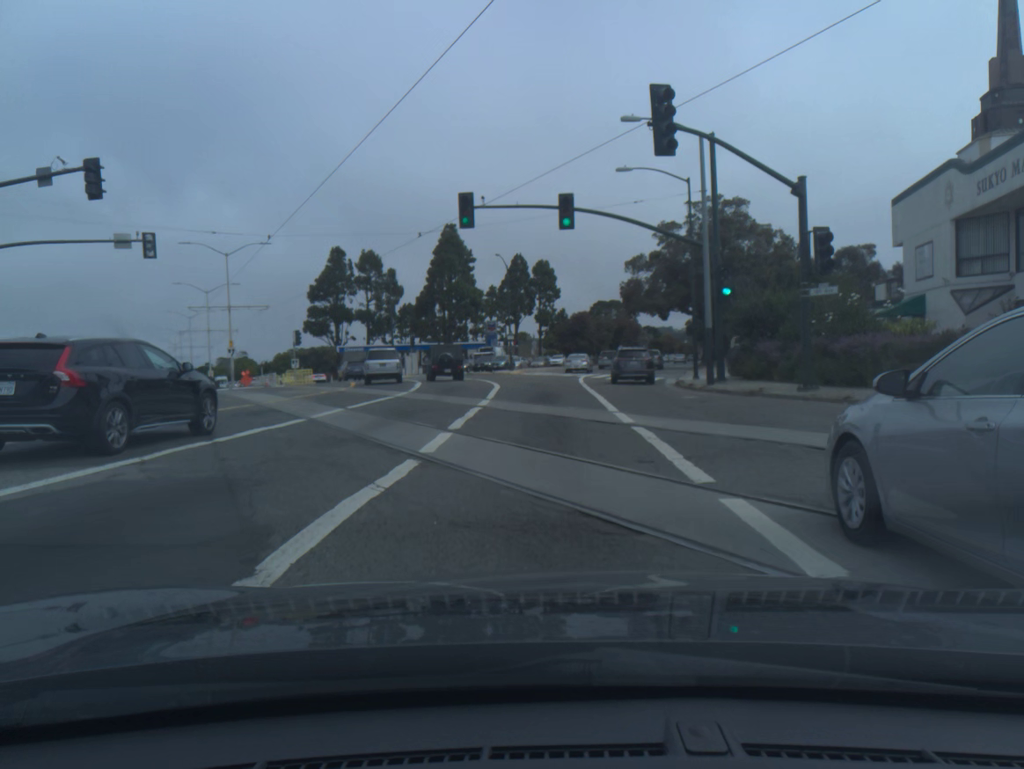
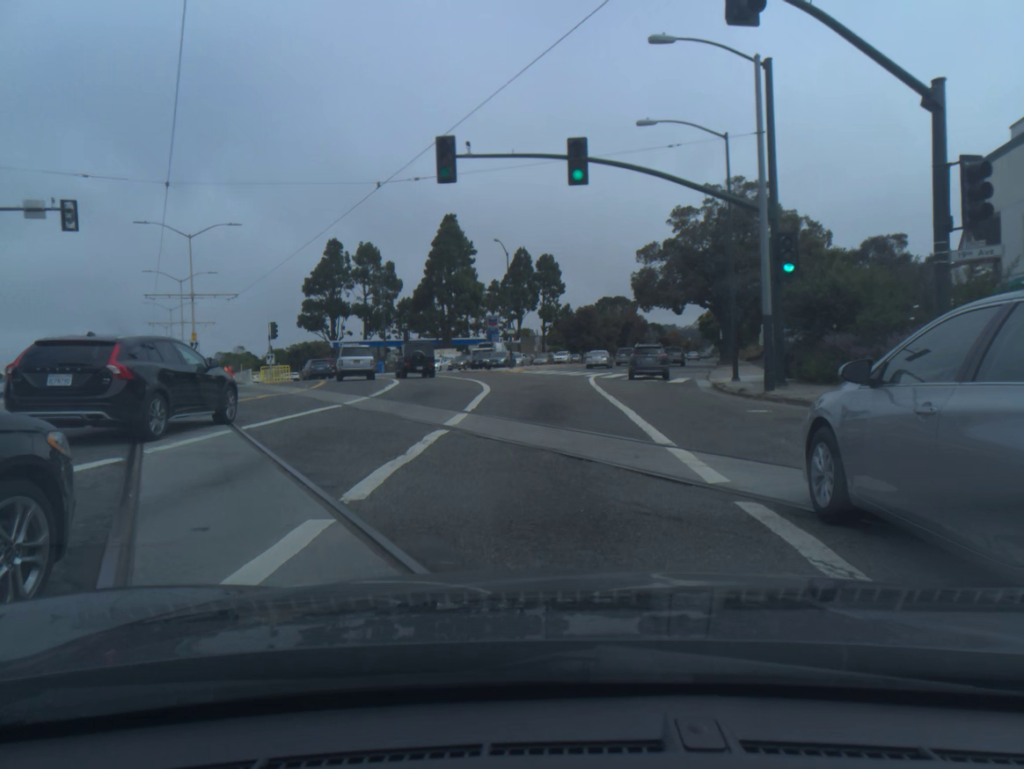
(0.0, +7.3) m; -1°
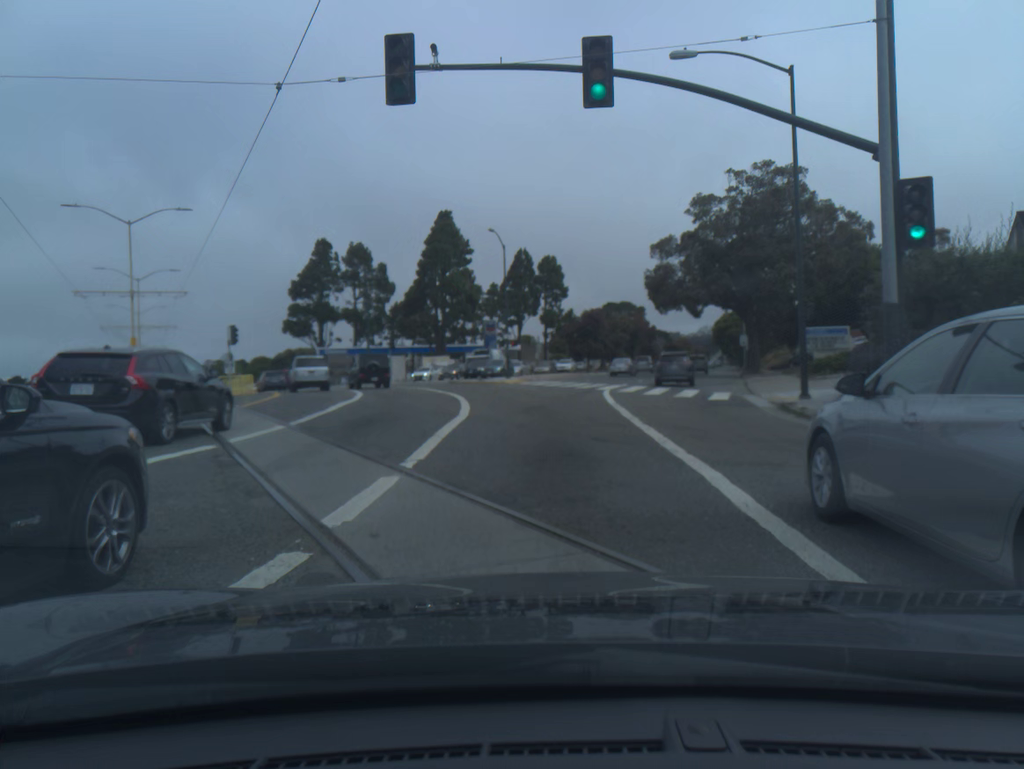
(0.0, +7.3) m; +1°
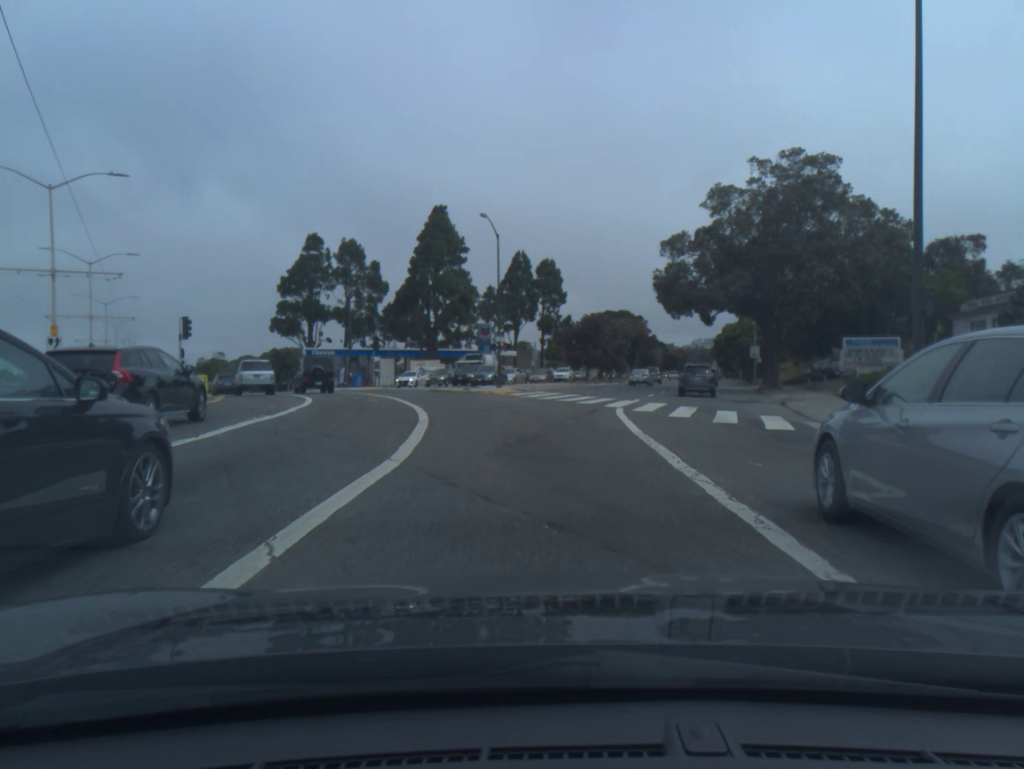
(0.0, +7.4) m; 0°
